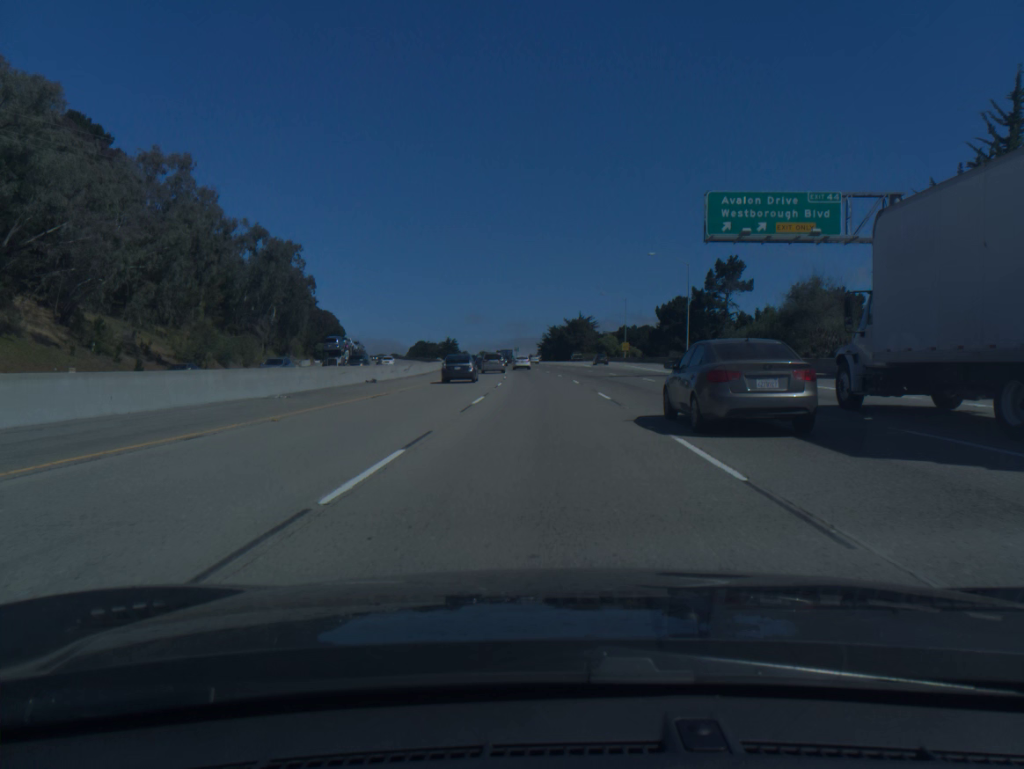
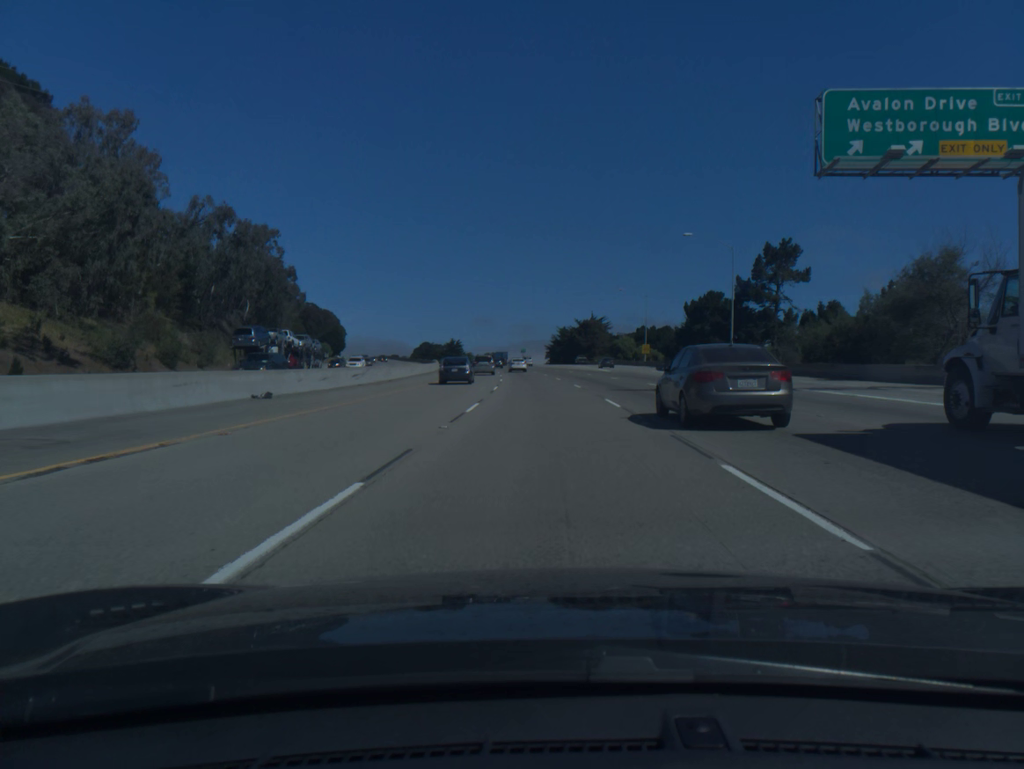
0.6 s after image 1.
(-0.1, +17.1) m; -1°
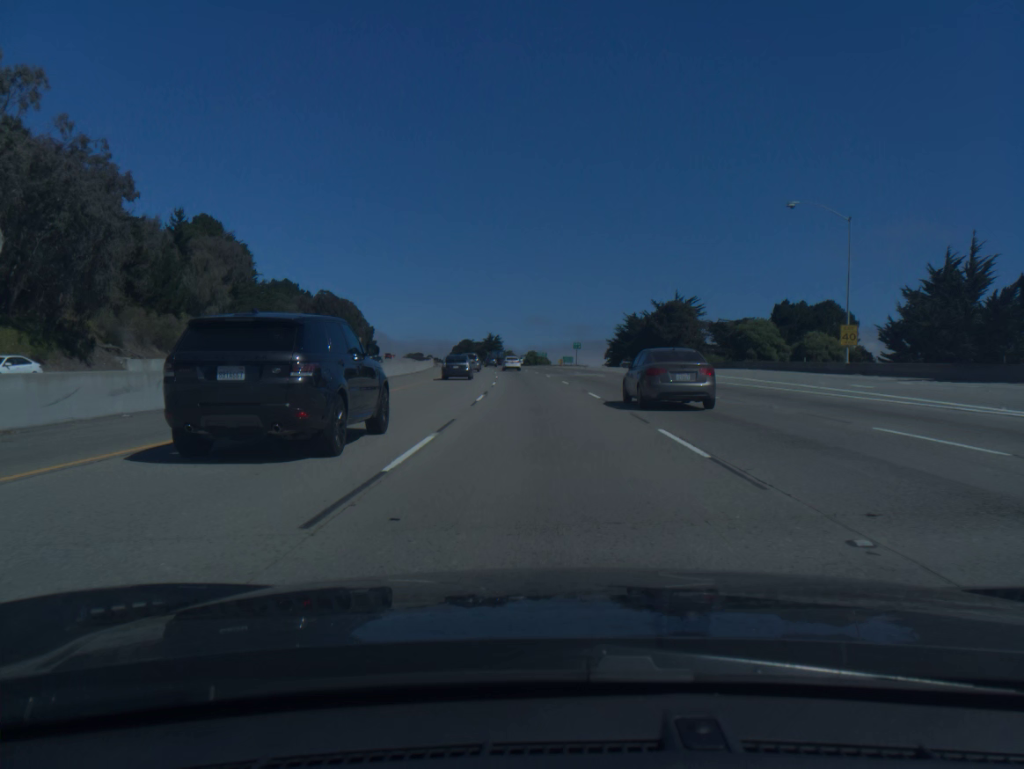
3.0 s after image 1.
(-2.1, +68.4) m; -4°
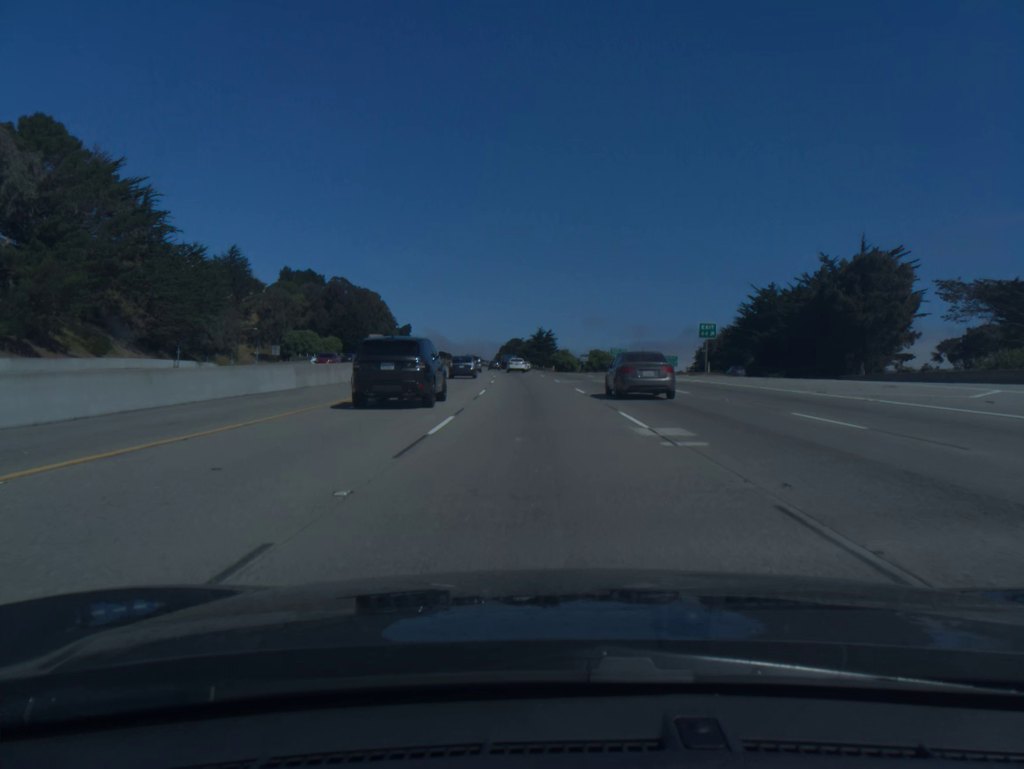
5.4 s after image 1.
(-2.5, +68.8) m; -4°
